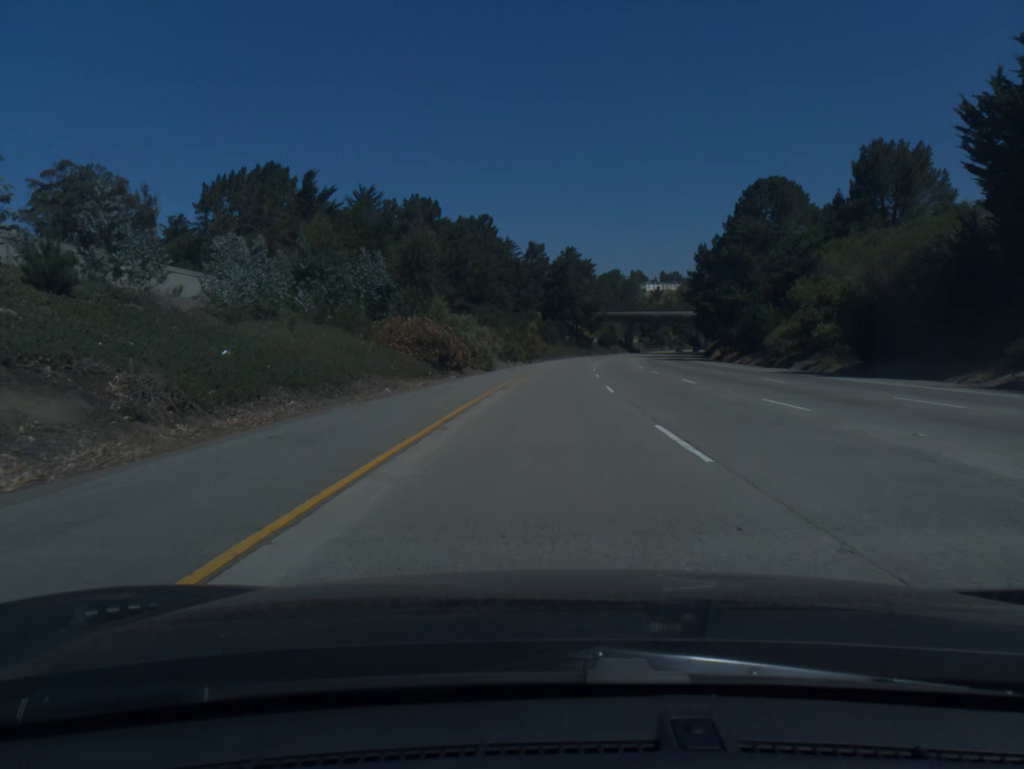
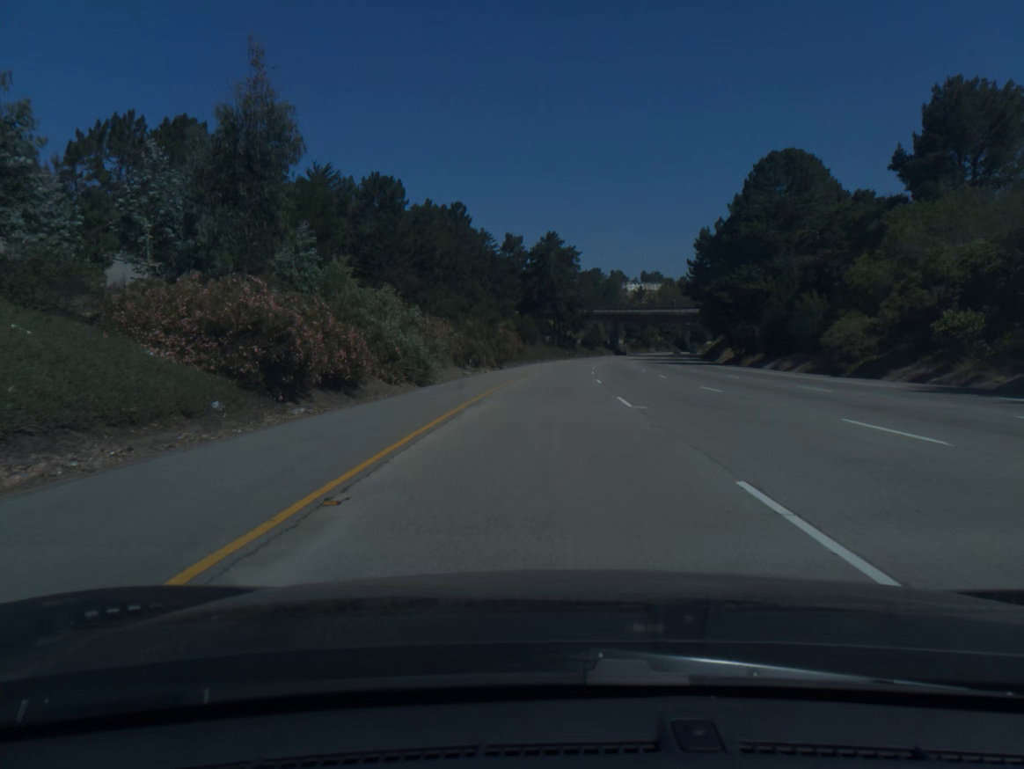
(+0.3, +20.6) m; +2°
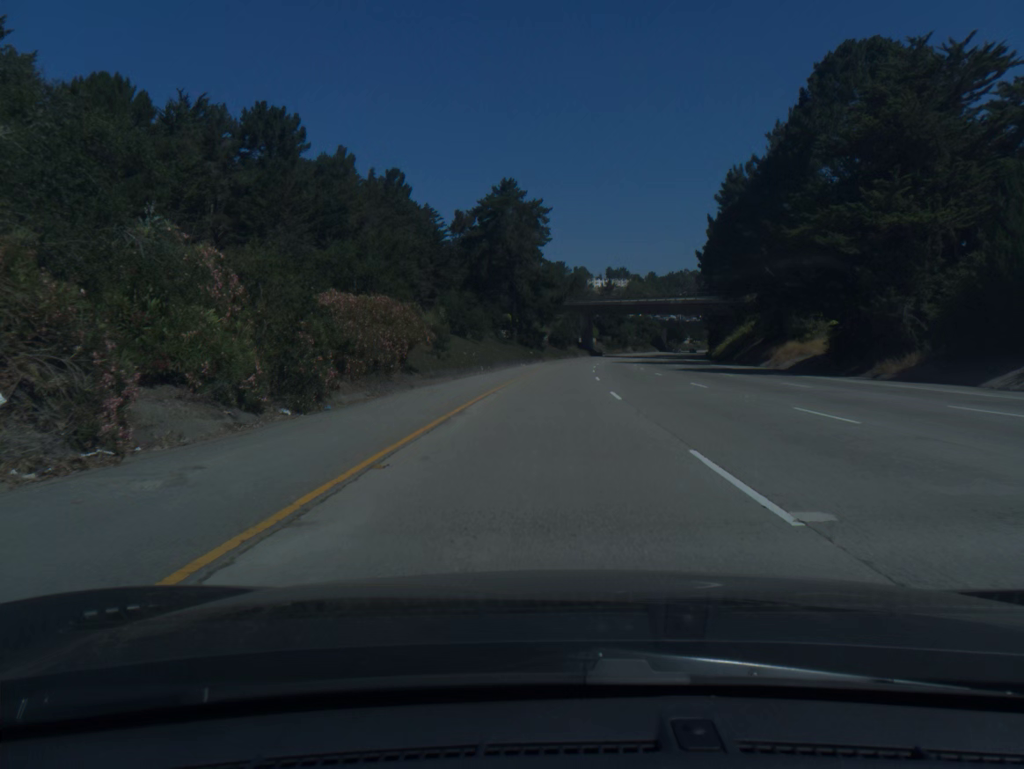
(+1.0, +41.2) m; +3°
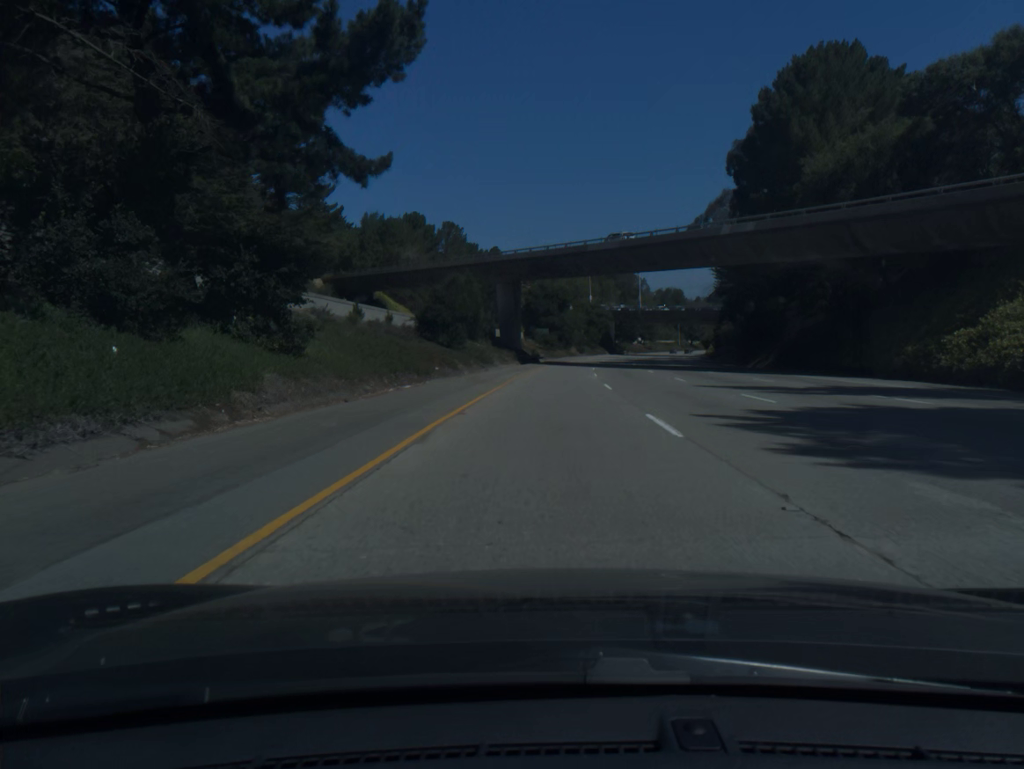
(+3.9, +82.4) m; +6°
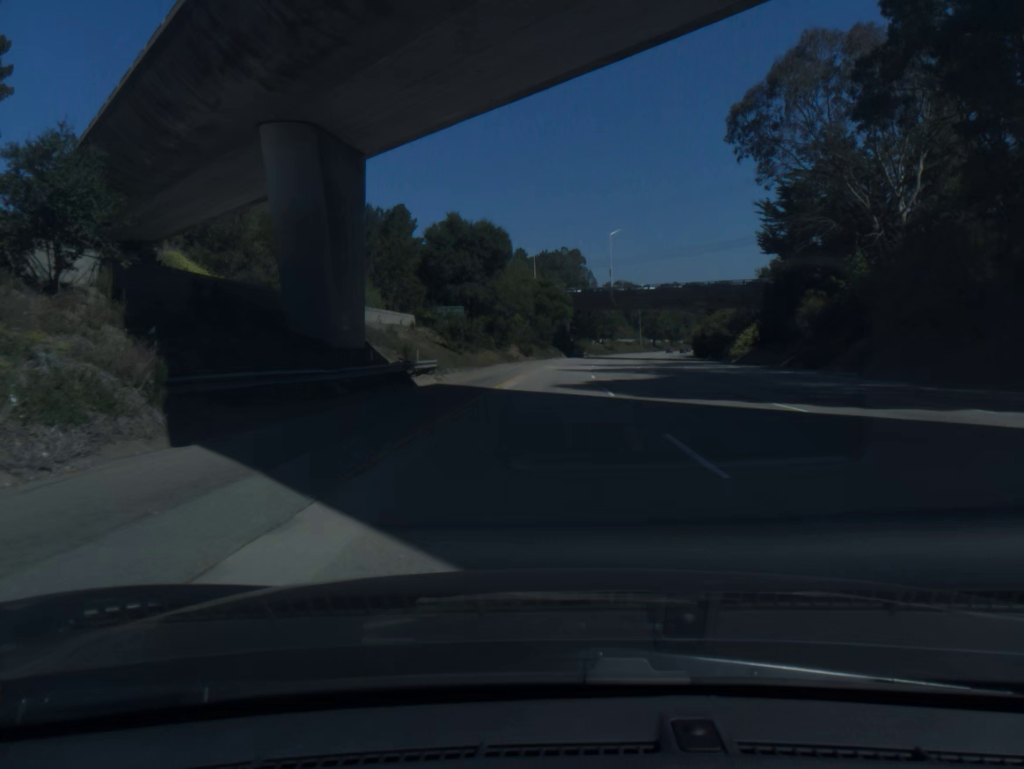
(+2.4, +61.9) m; +4°
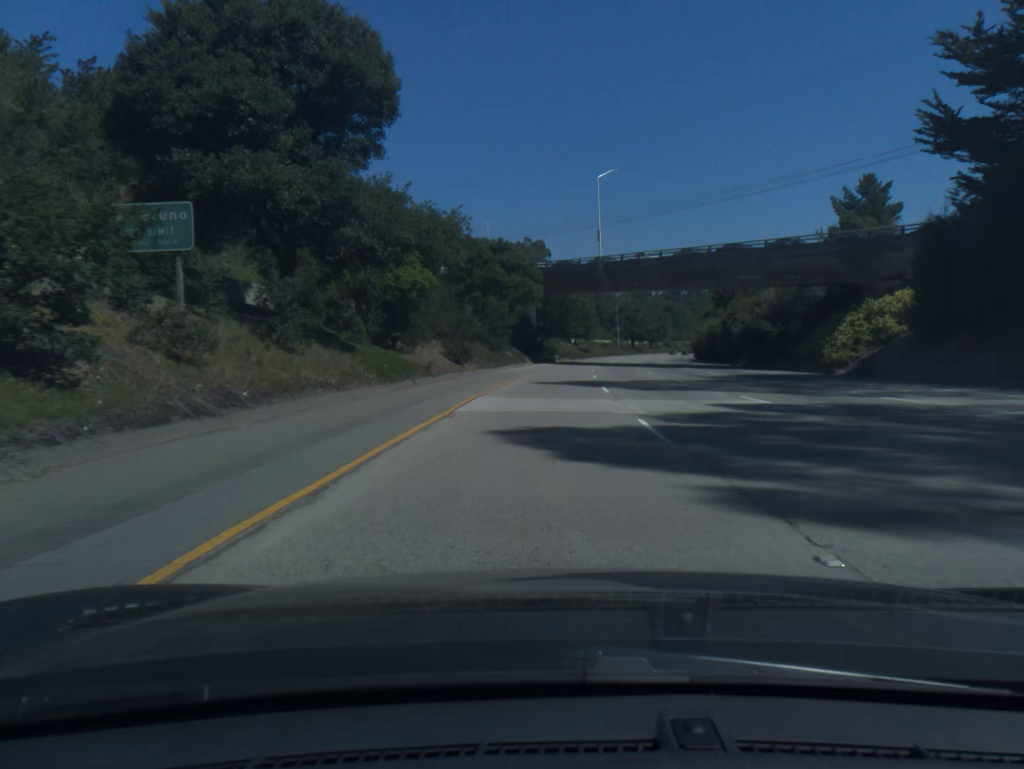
(+1.0, +41.3) m; +3°
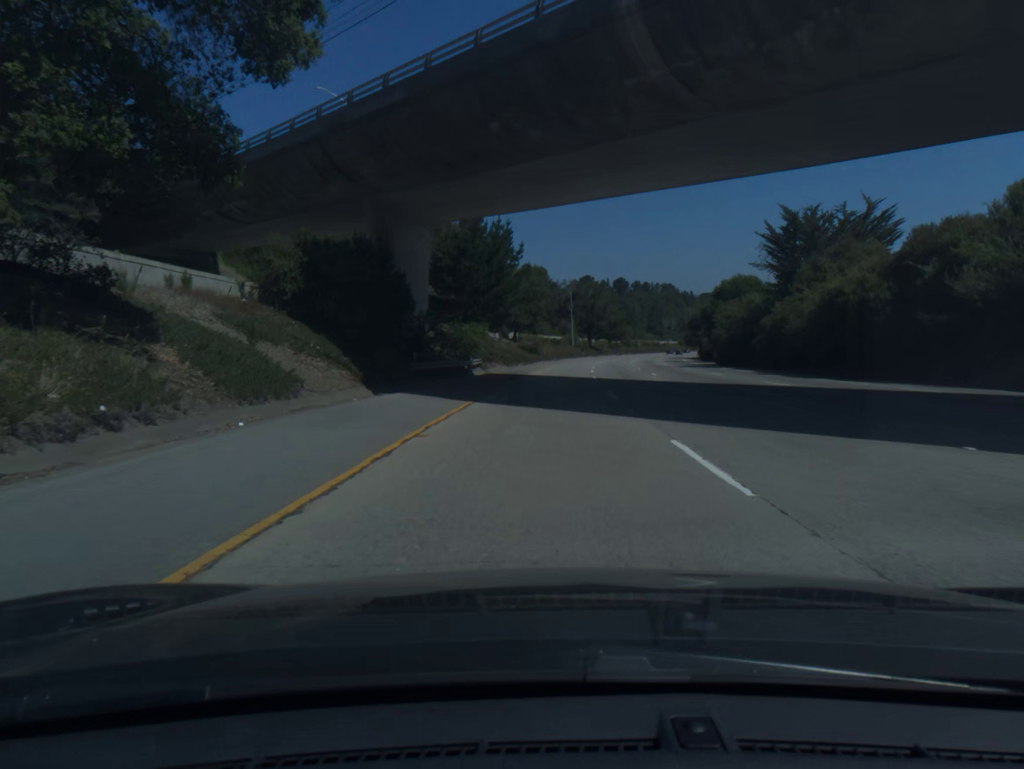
(+2.3, +61.9) m; +4°
